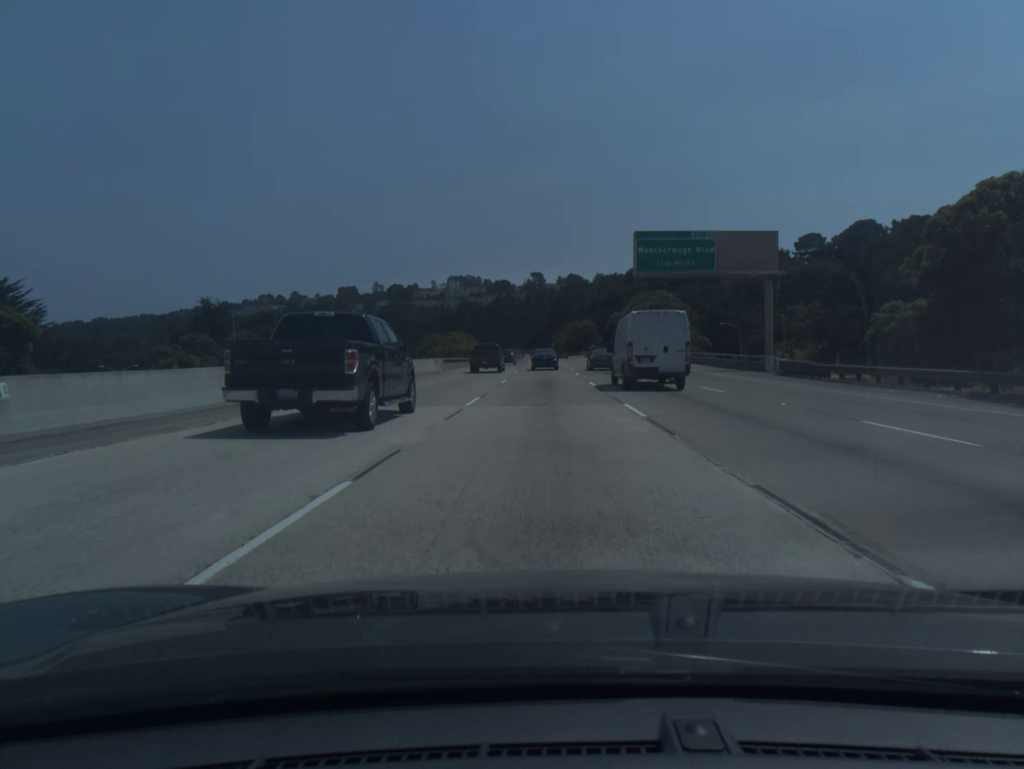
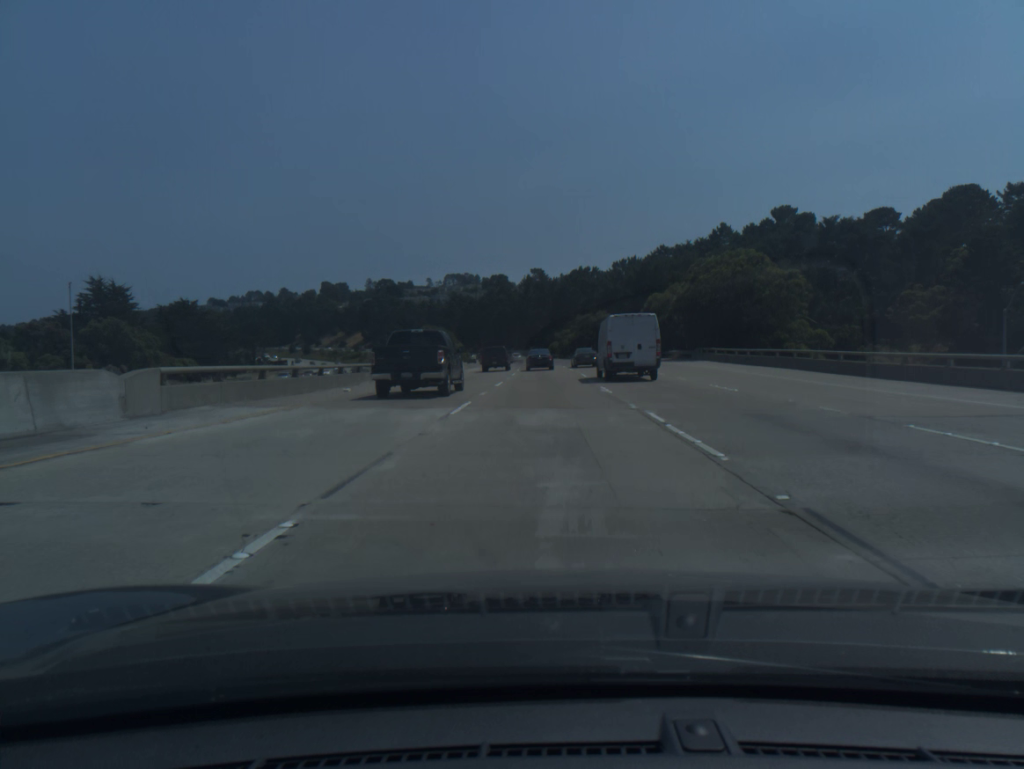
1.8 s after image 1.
(0.0, +45.5) m; 0°
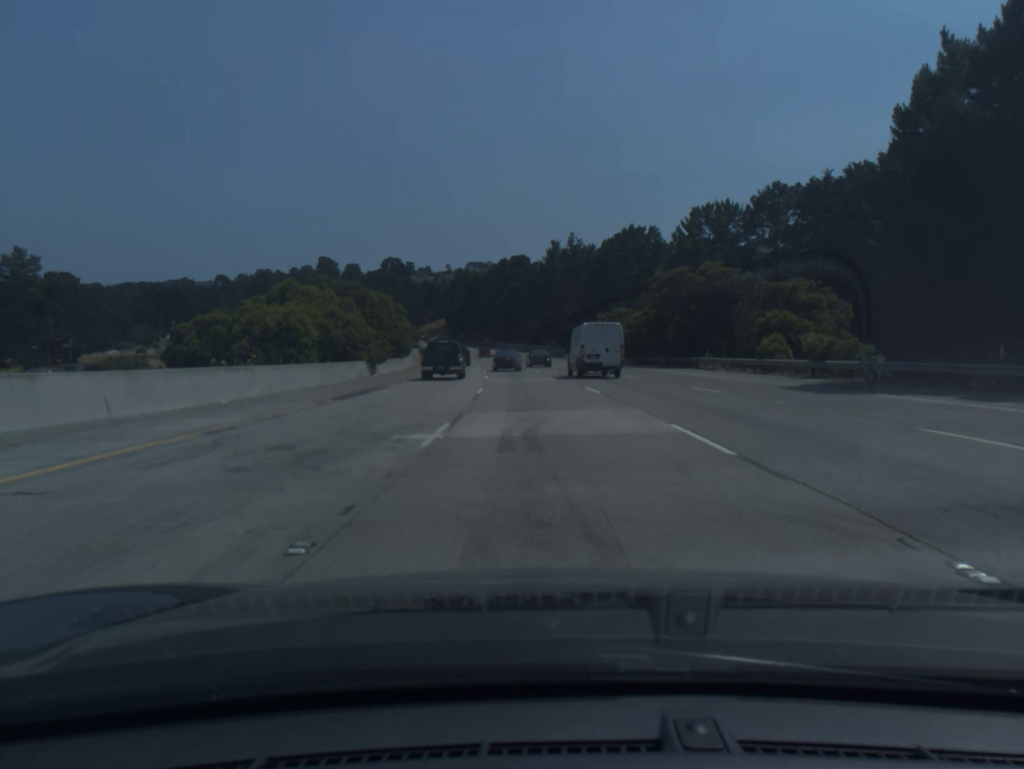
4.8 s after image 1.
(-0.7, +75.4) m; -2°
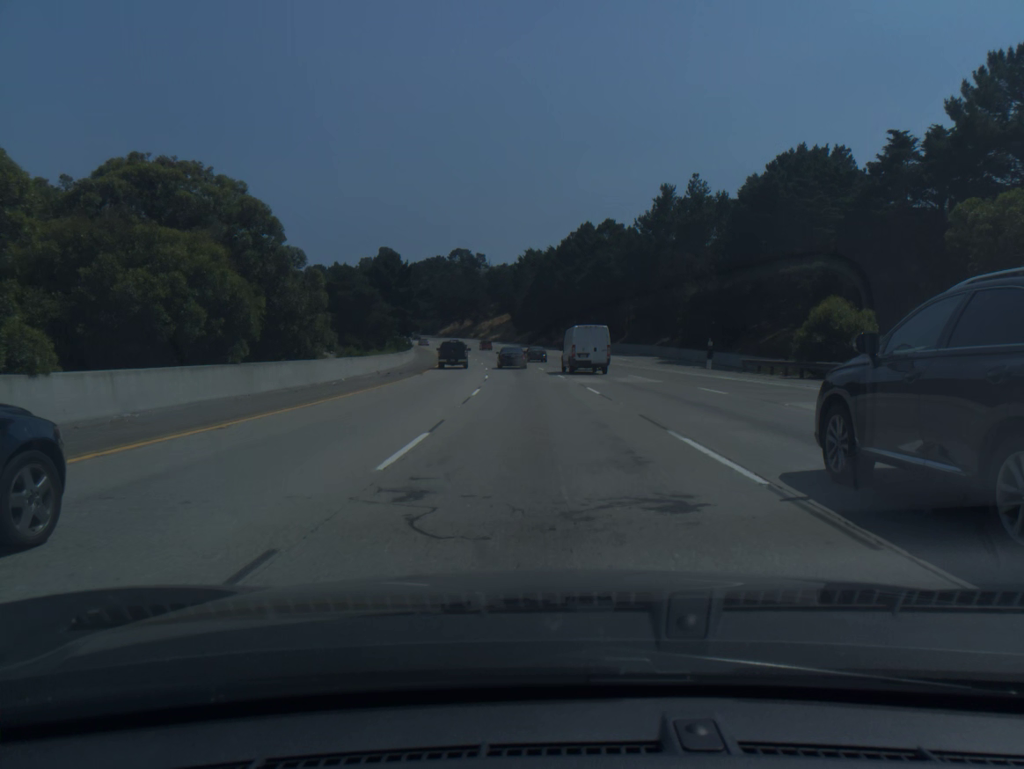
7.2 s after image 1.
(-2.8, +60.0) m; -6°
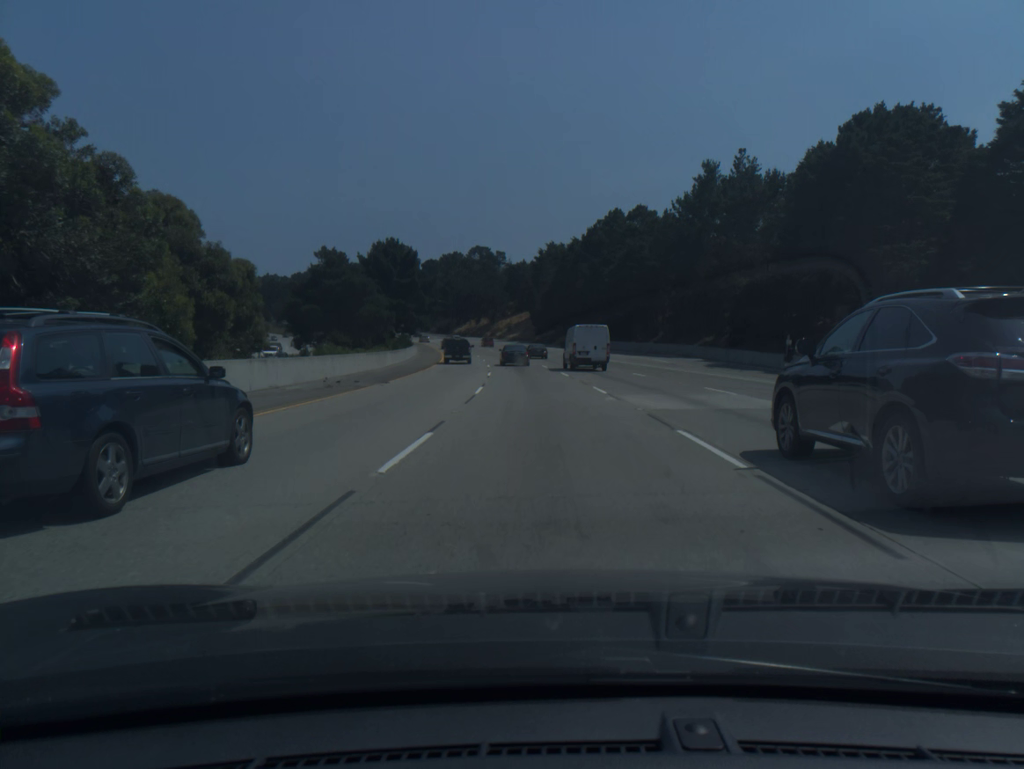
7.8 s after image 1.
(-0.2, +15.0) m; -2°
